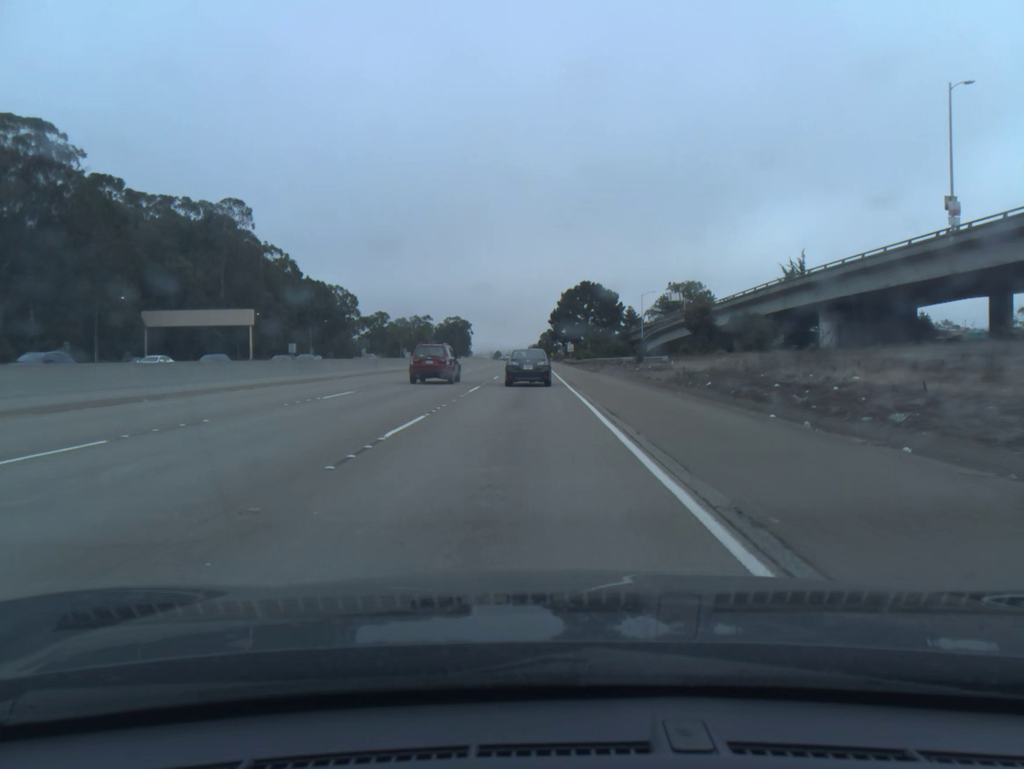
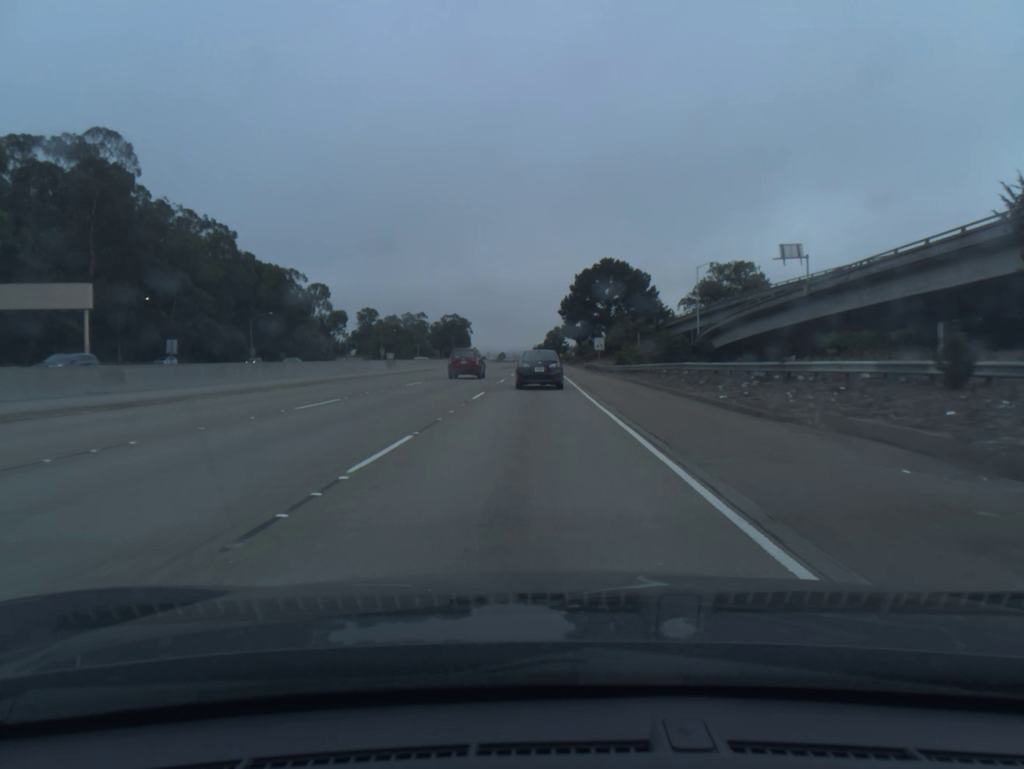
(-0.2, +46.8) m; 0°
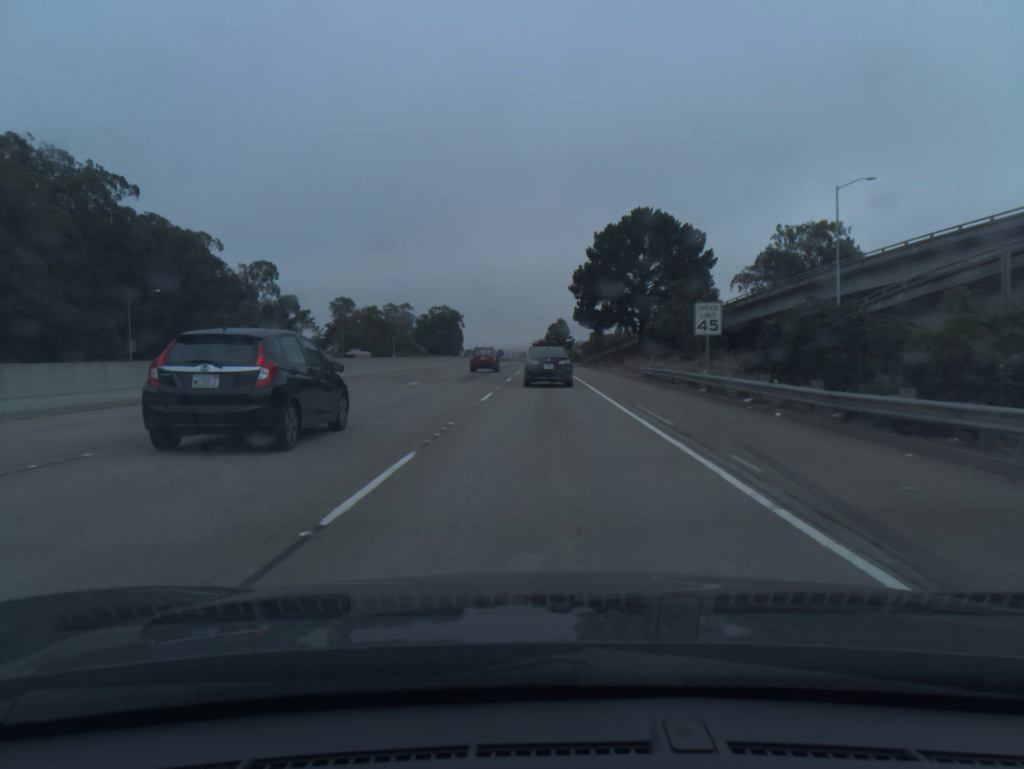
(-0.1, +45.5) m; 0°
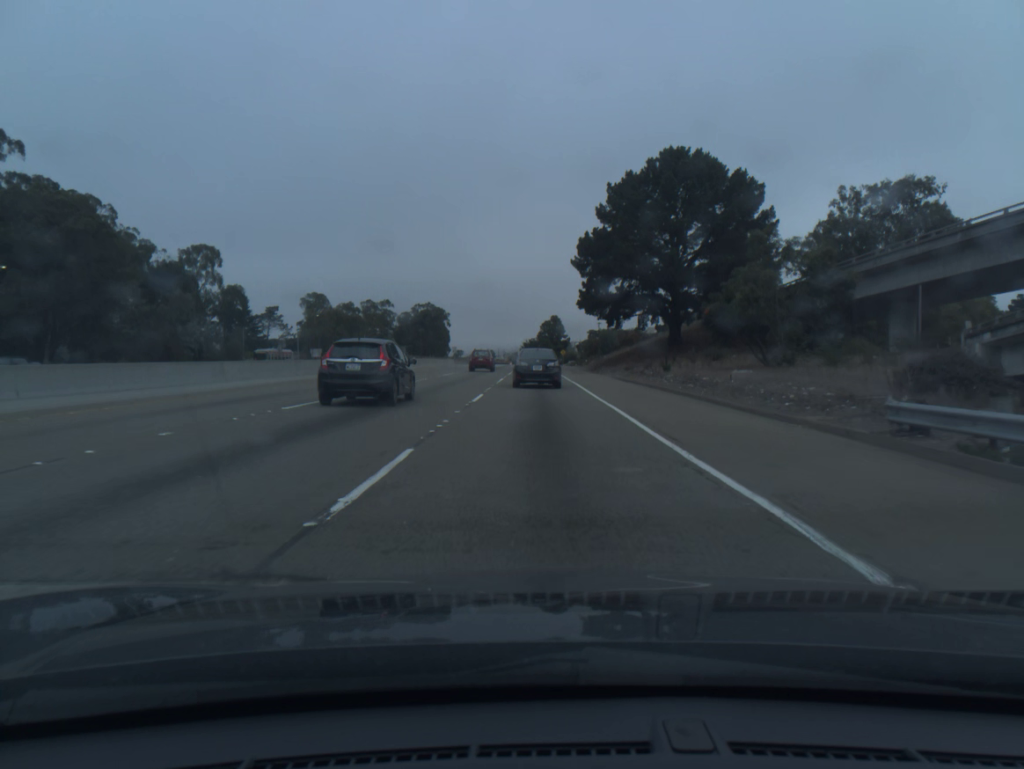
(+0.2, +29.4) m; +1°
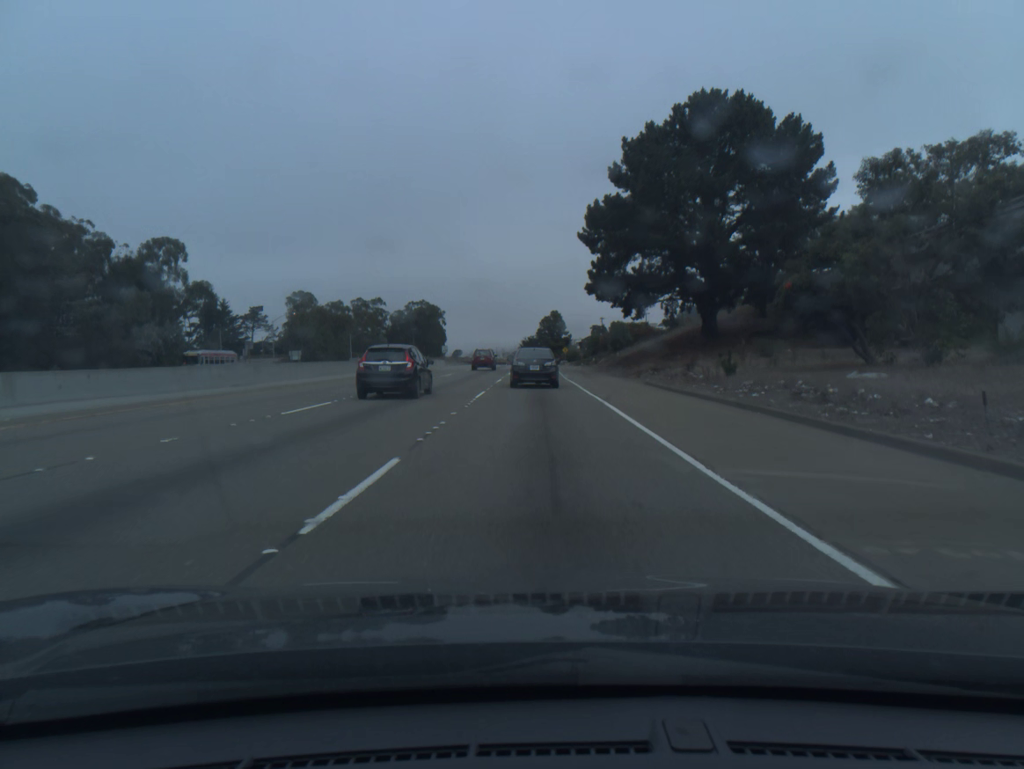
(0.0, +14.5) m; 0°
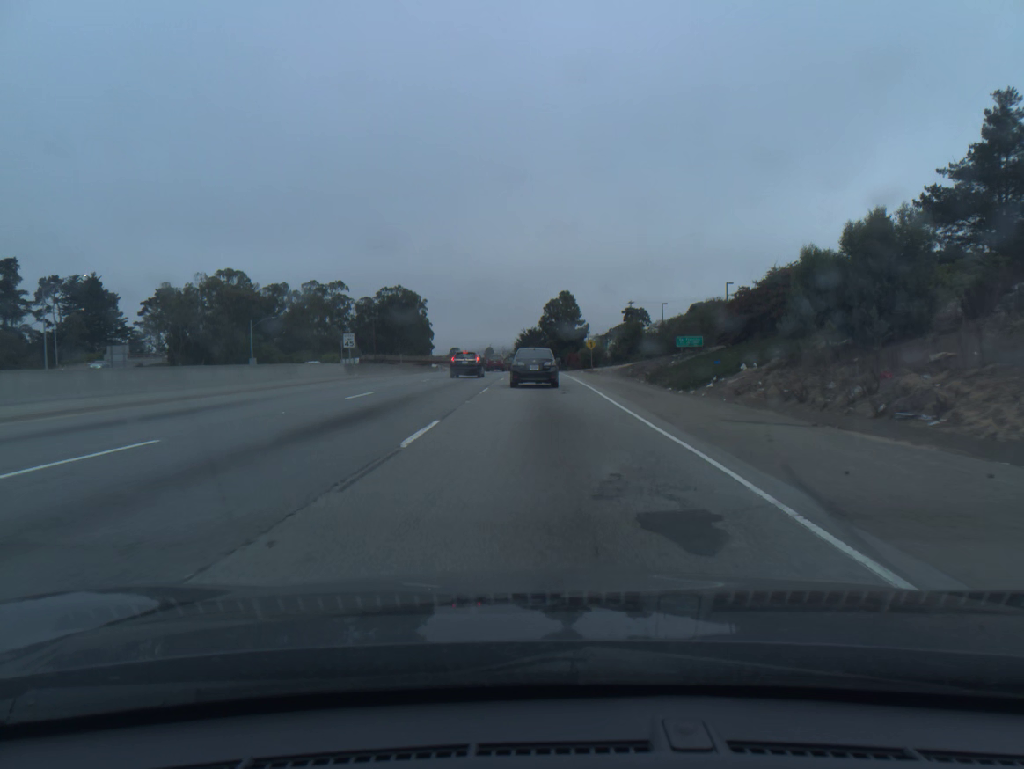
(-0.2, +69.3) m; 0°
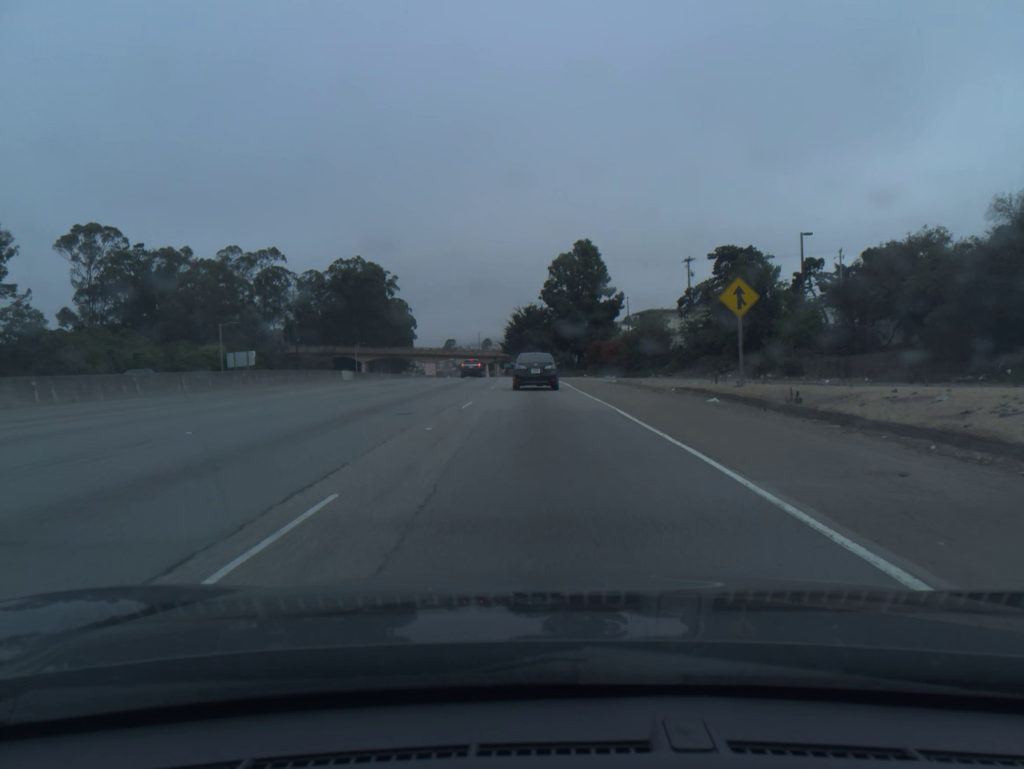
(+0.1, +65.0) m; 0°
